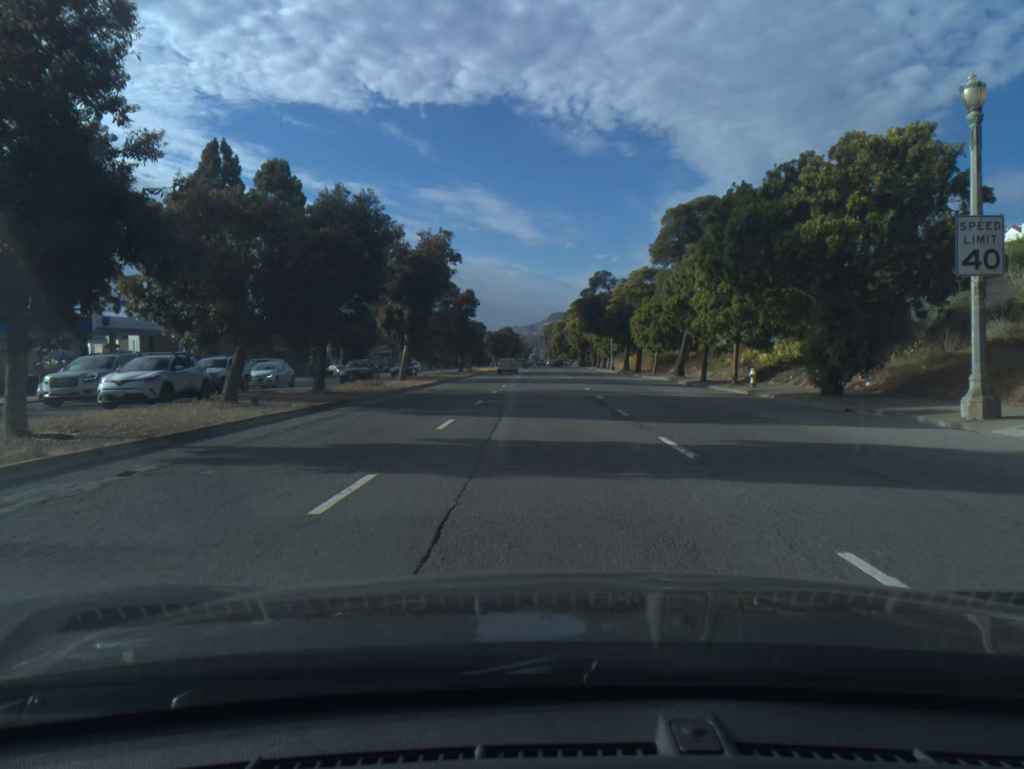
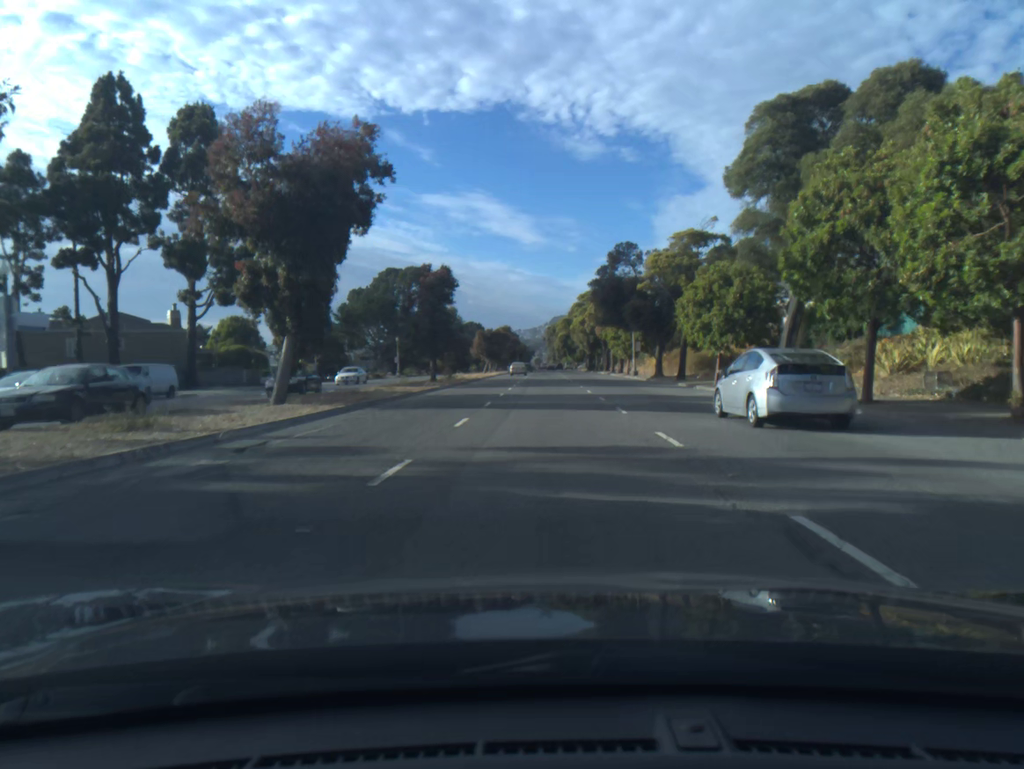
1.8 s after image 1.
(0.0, +20.4) m; 0°
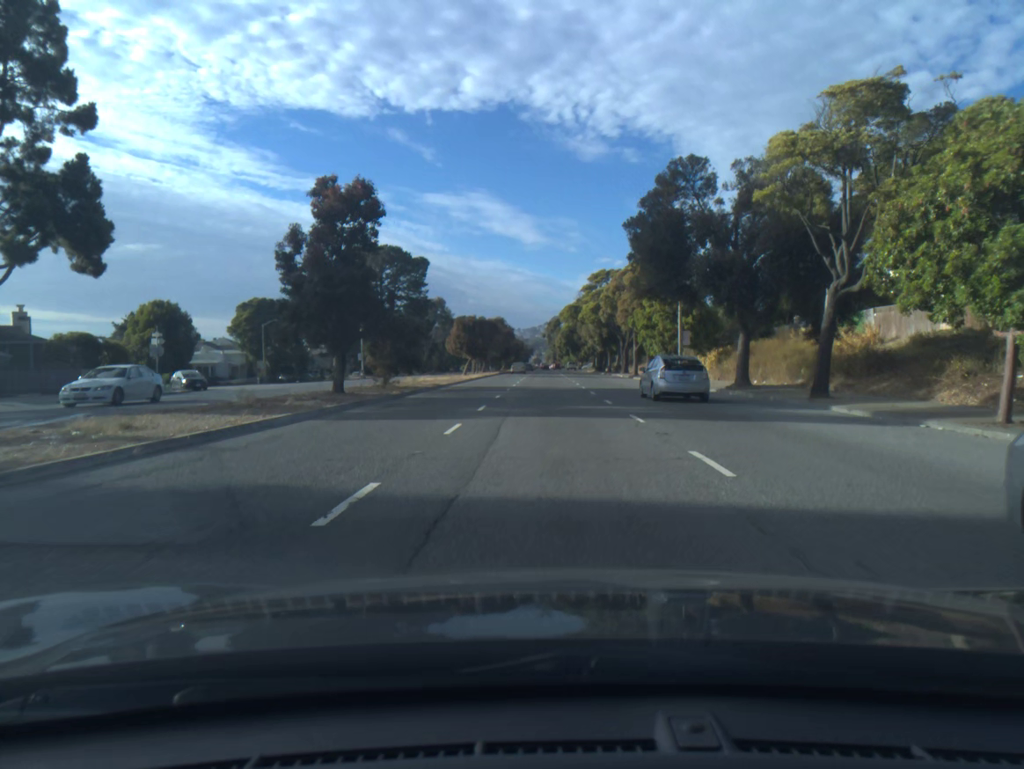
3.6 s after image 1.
(0.0, +24.2) m; 0°
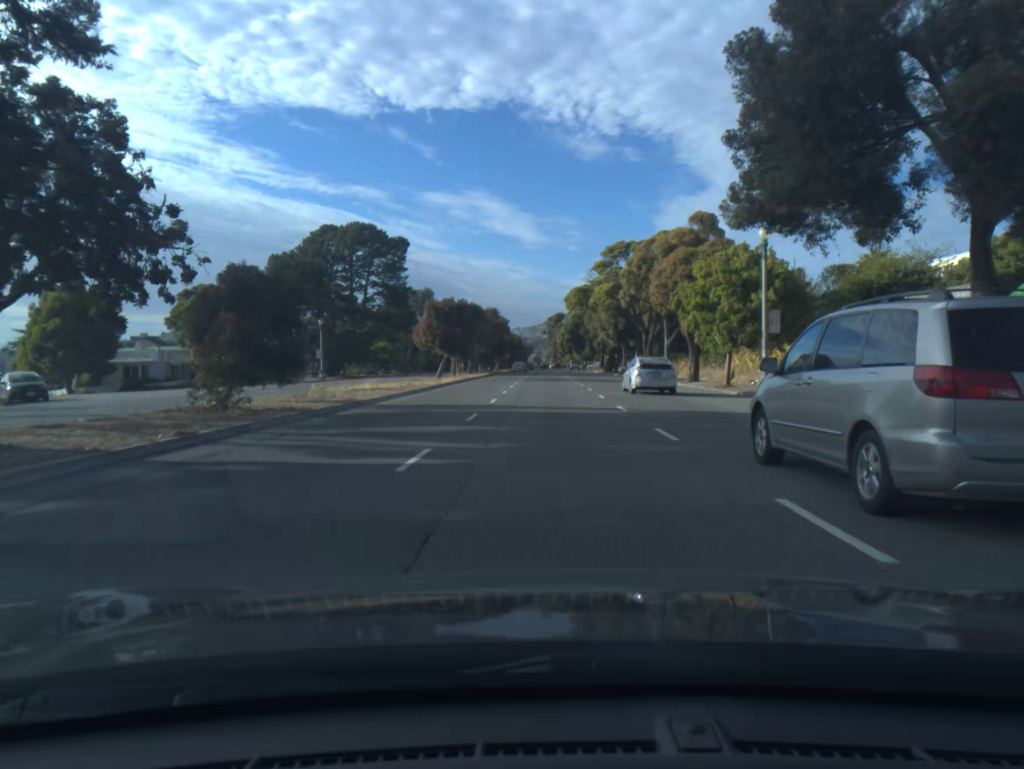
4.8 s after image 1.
(0.0, +18.3) m; 0°
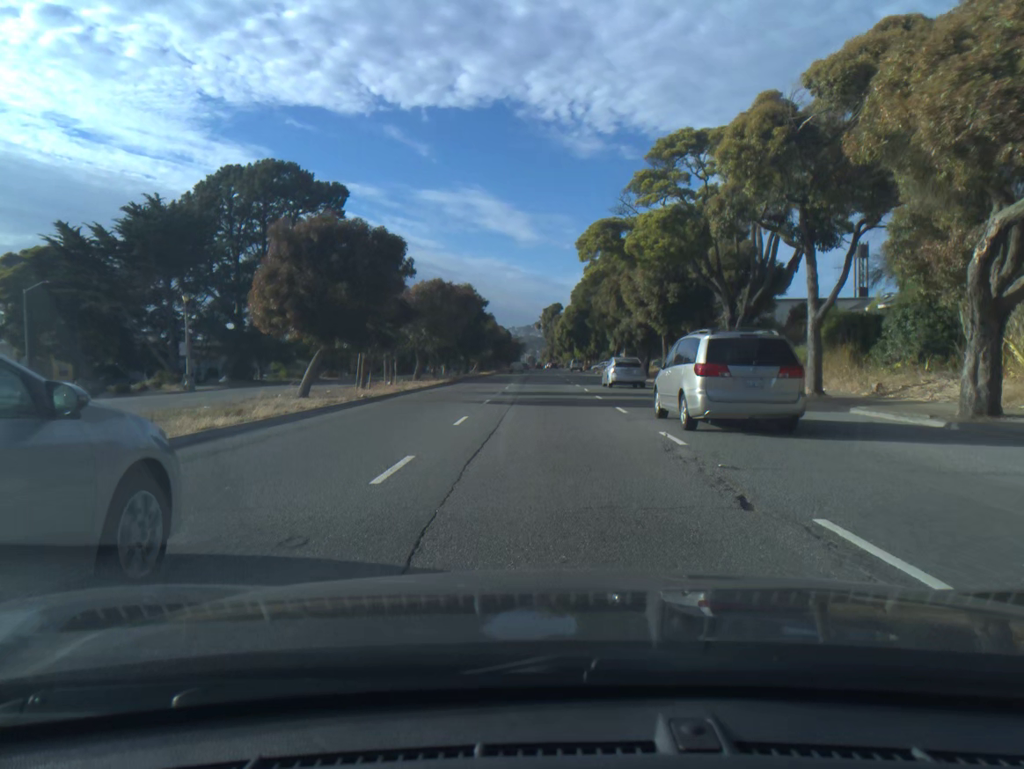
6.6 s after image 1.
(+0.1, +30.5) m; 0°
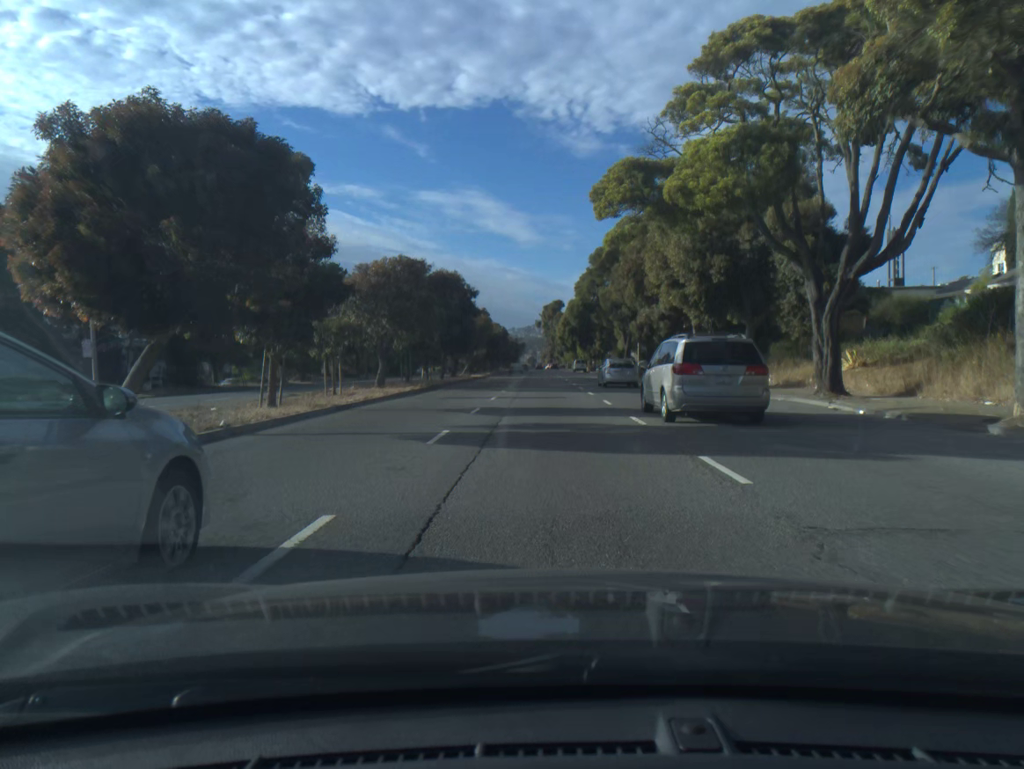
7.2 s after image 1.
(0.0, +10.9) m; 0°
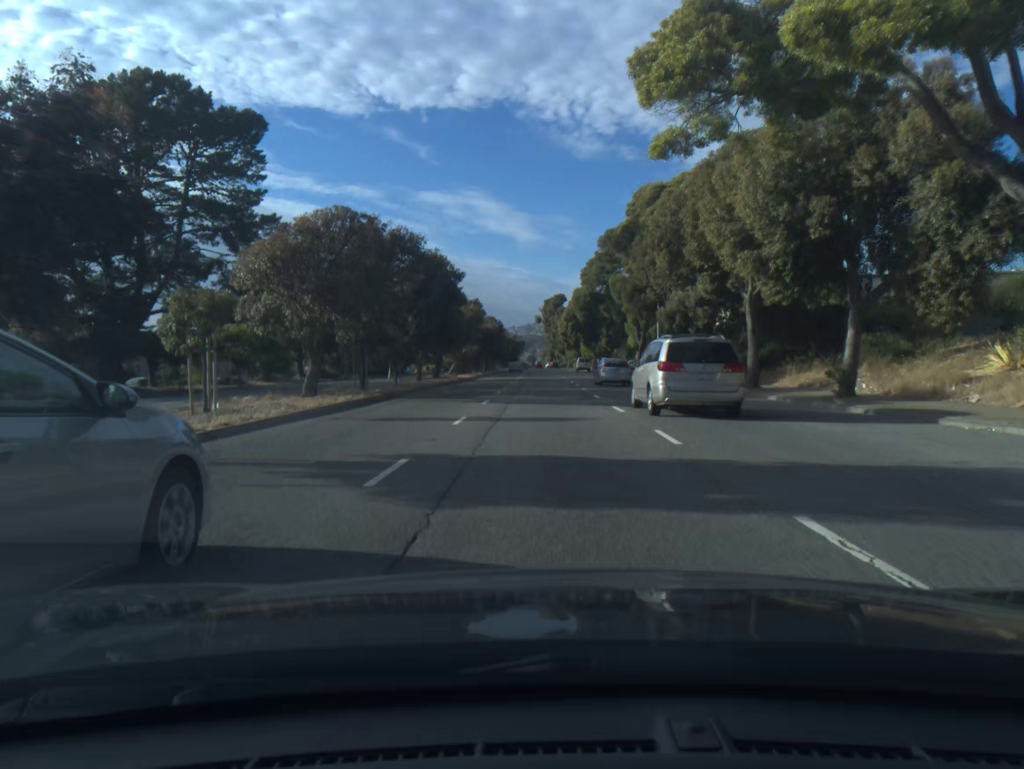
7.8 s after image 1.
(0.0, +11.2) m; 0°
